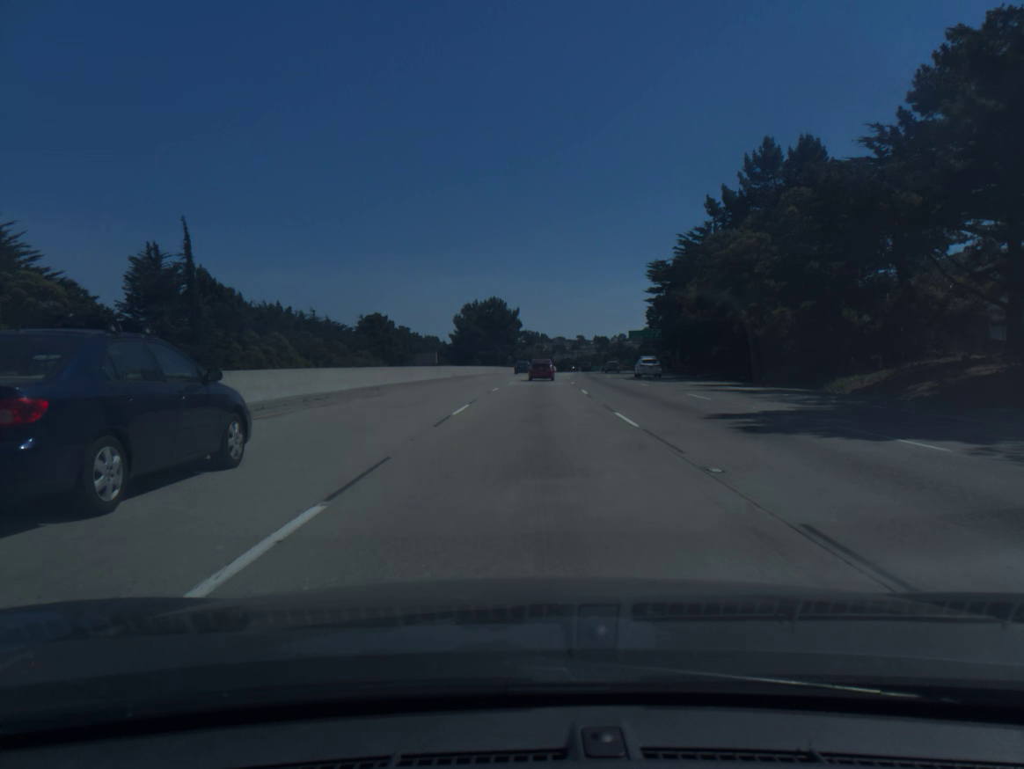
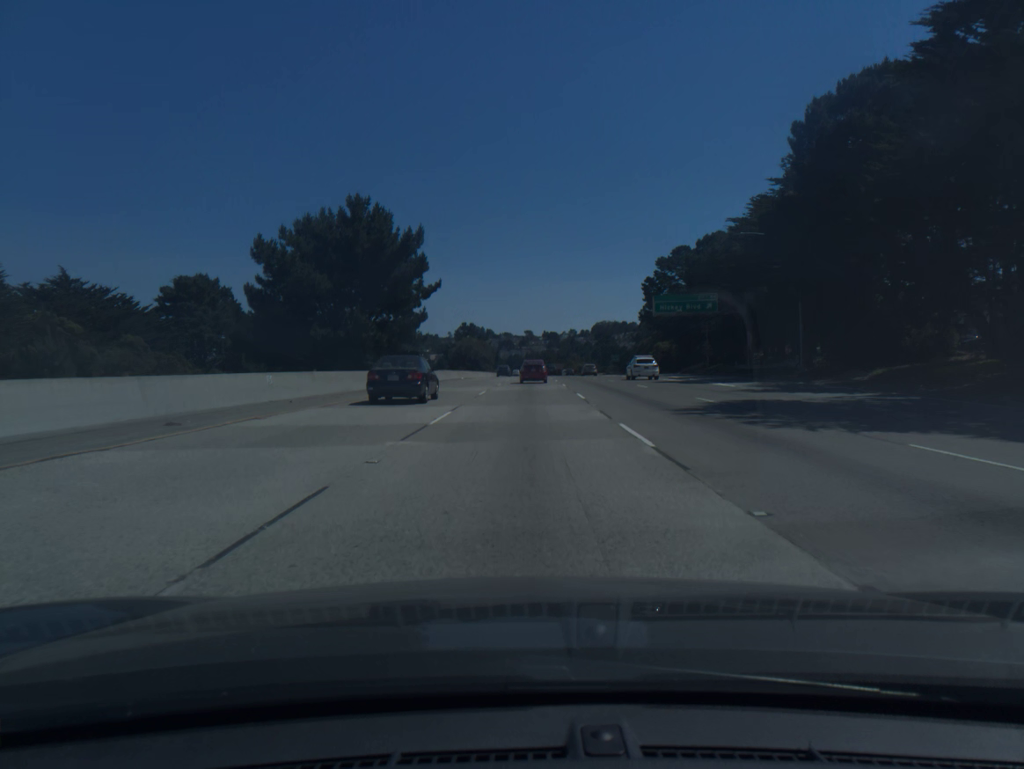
(+2.9, +76.7) m; +4°
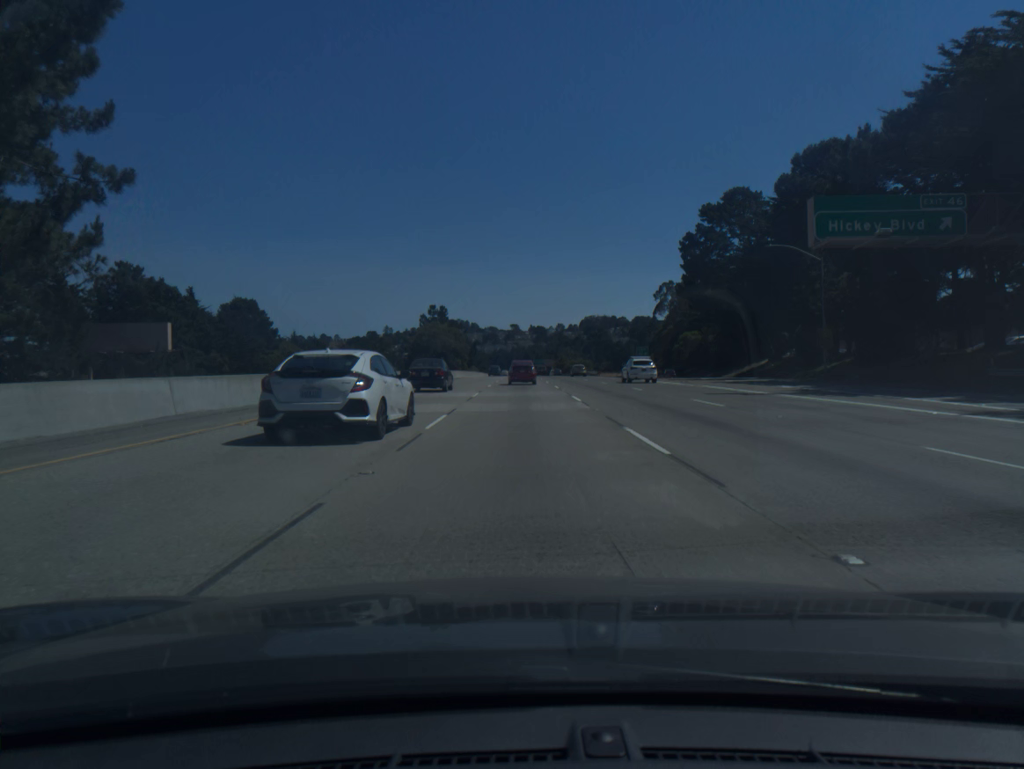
(+0.6, +44.8) m; +1°
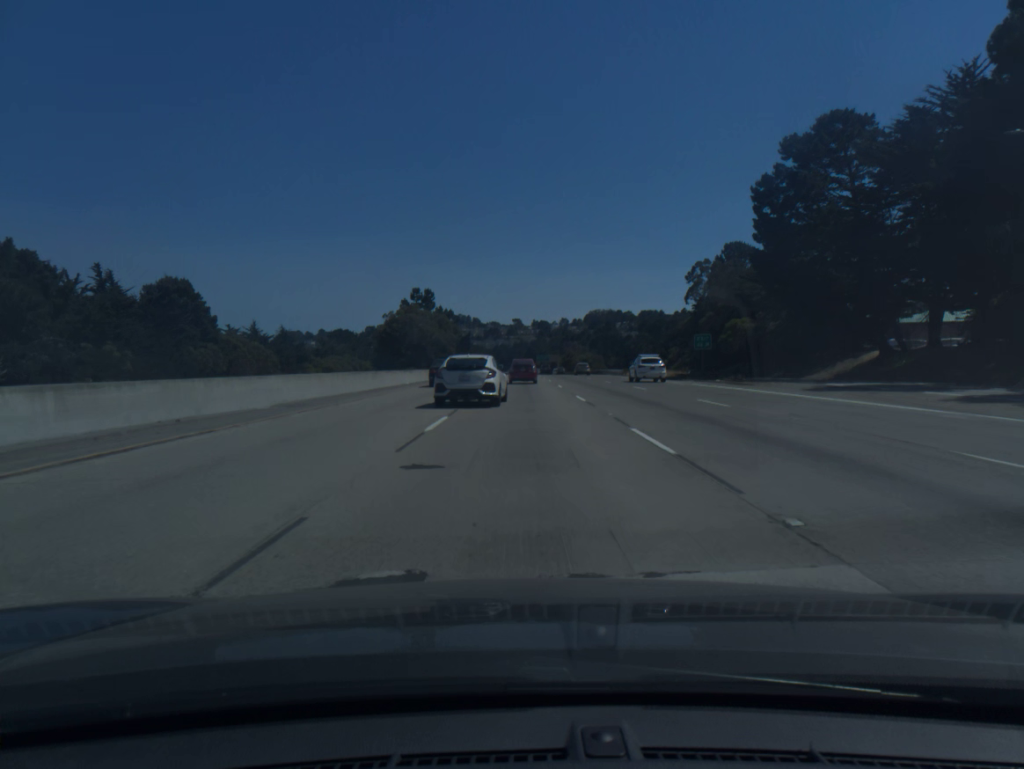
(-0.1, +29.5) m; 0°
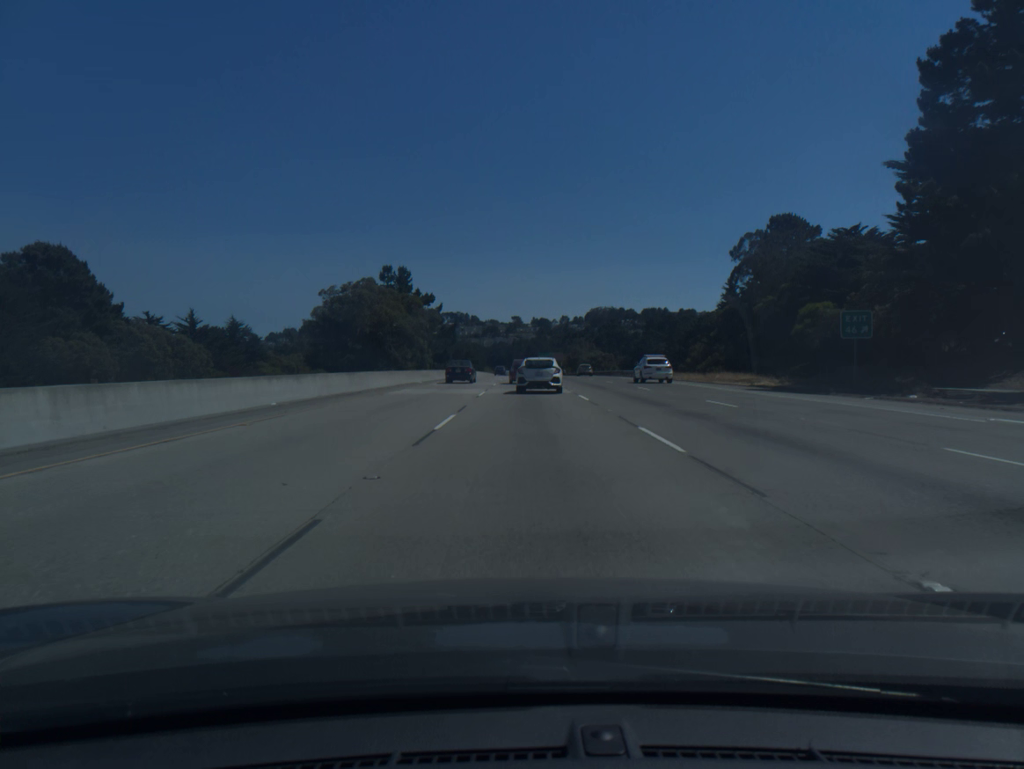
(-0.1, +29.2) m; 0°
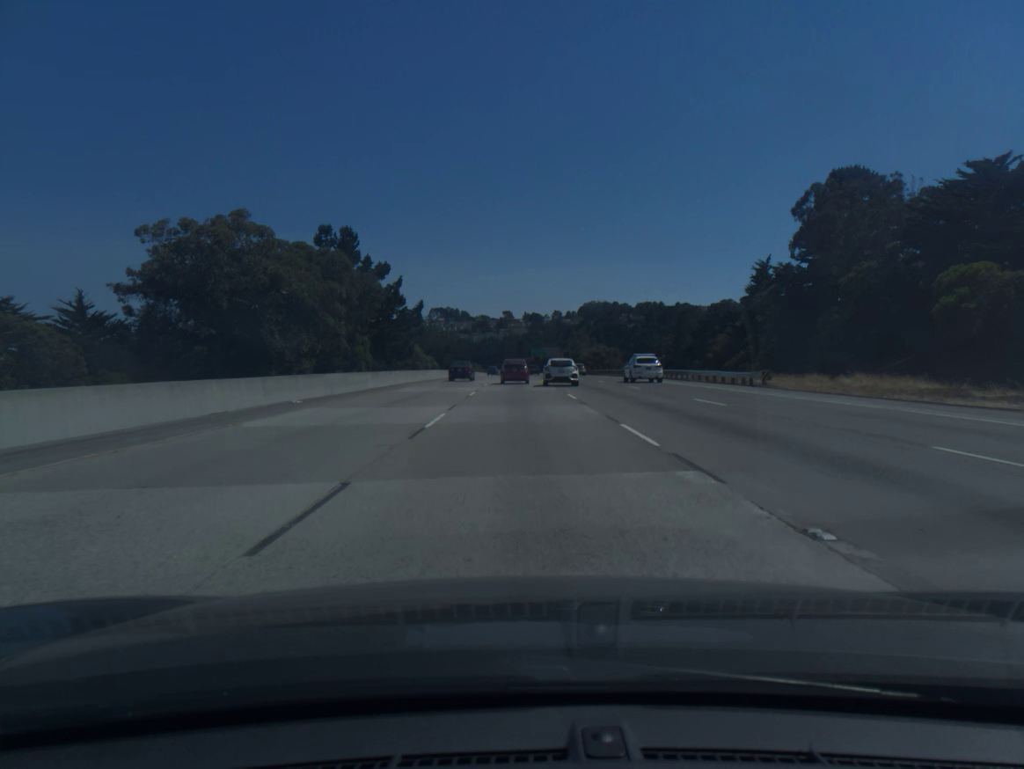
(+0.2, +29.0) m; +1°
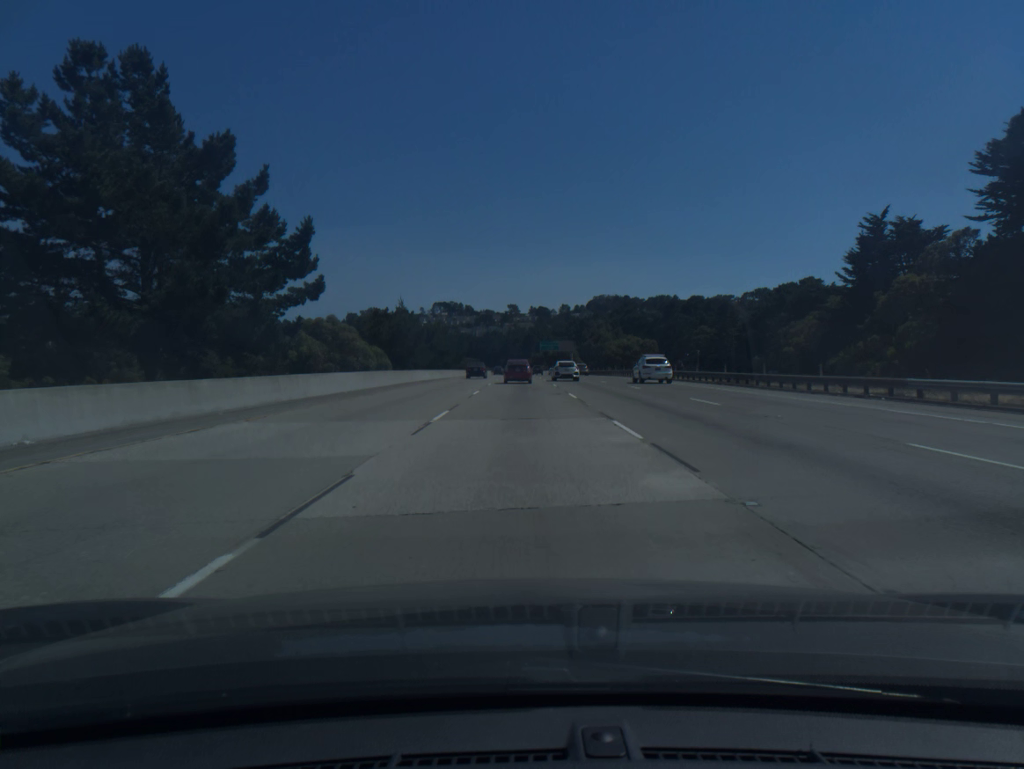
(-0.1, +42.9) m; 0°
